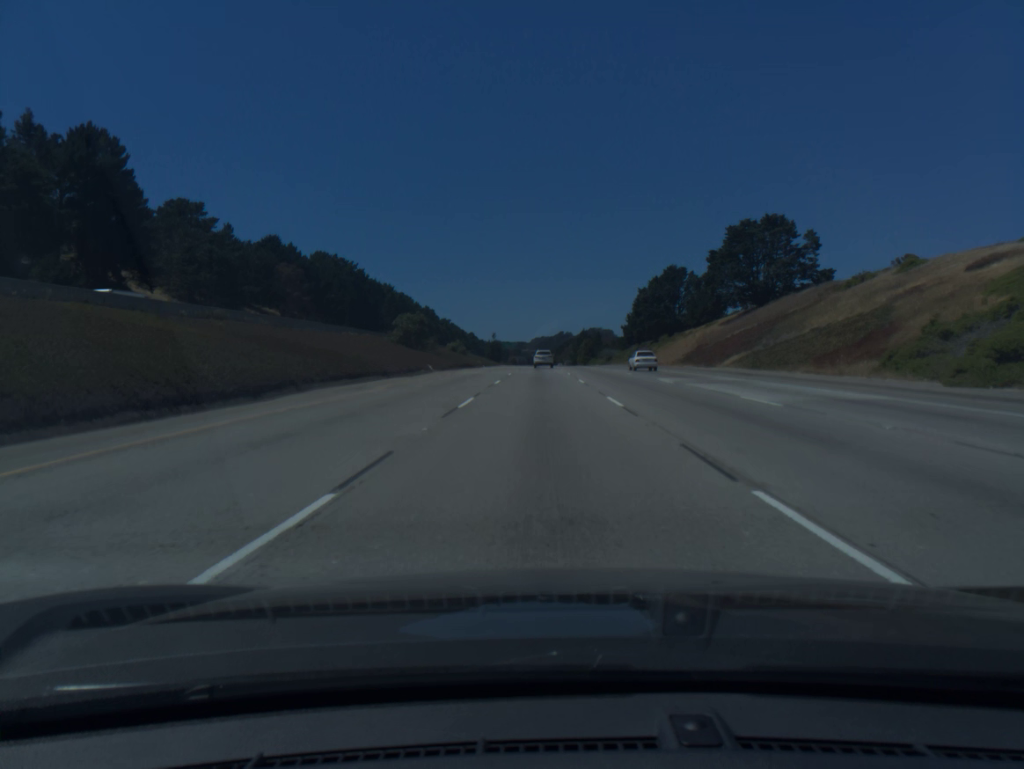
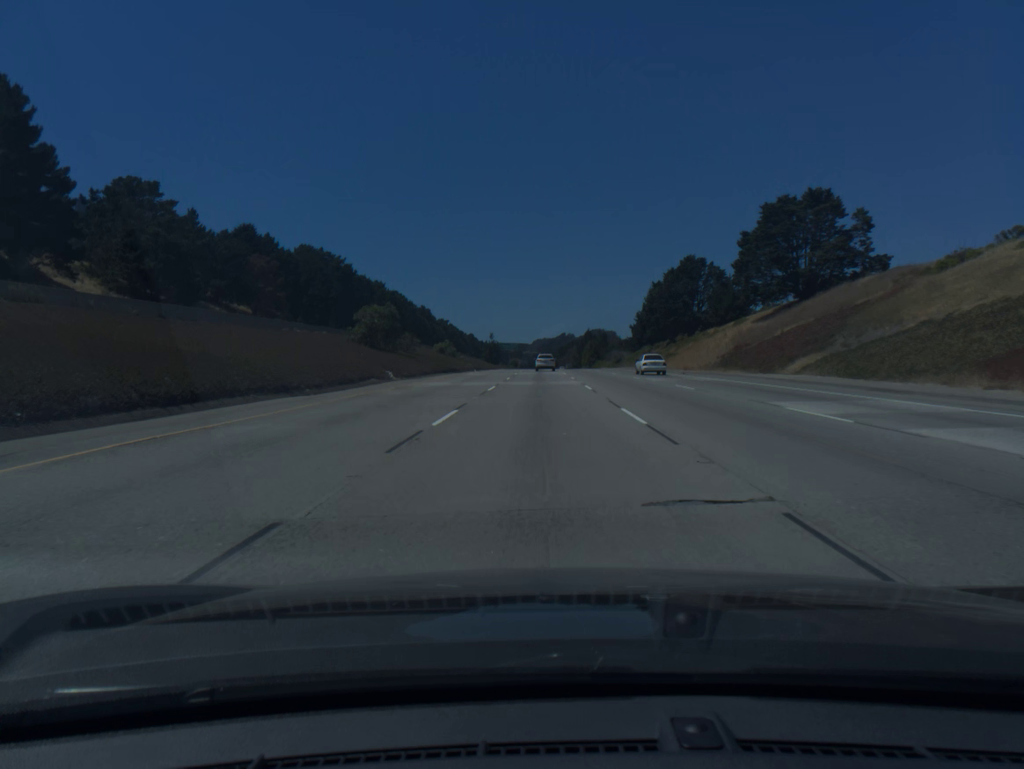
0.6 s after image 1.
(0.0, +18.6) m; 0°
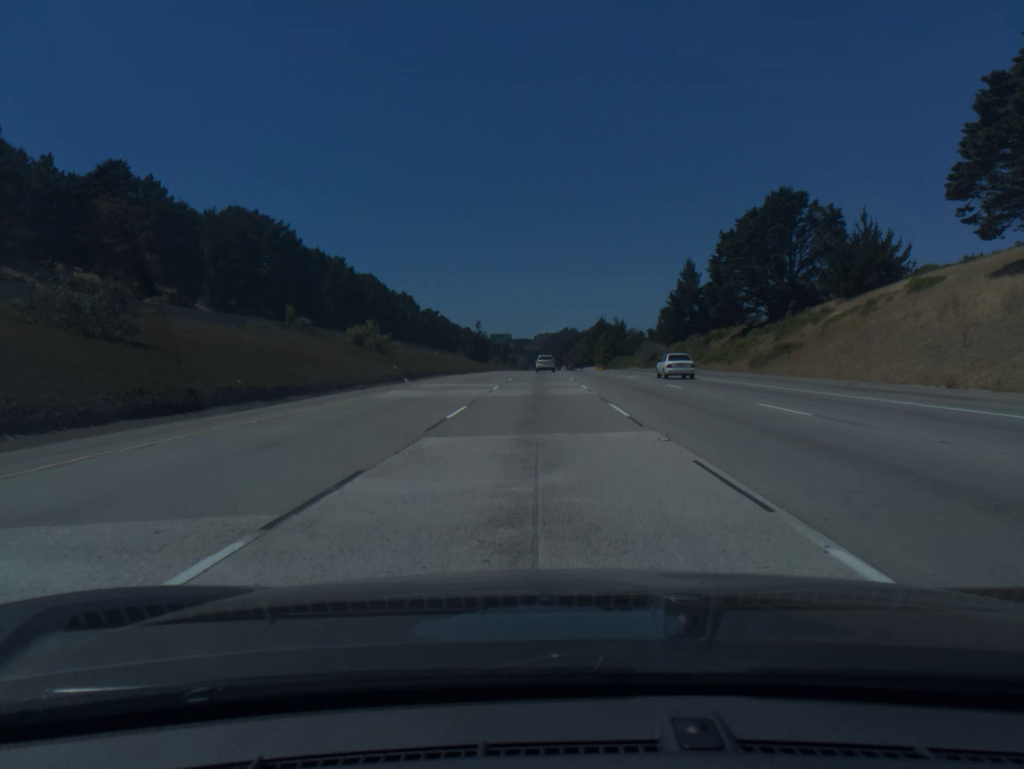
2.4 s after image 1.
(-0.1, +56.3) m; 0°
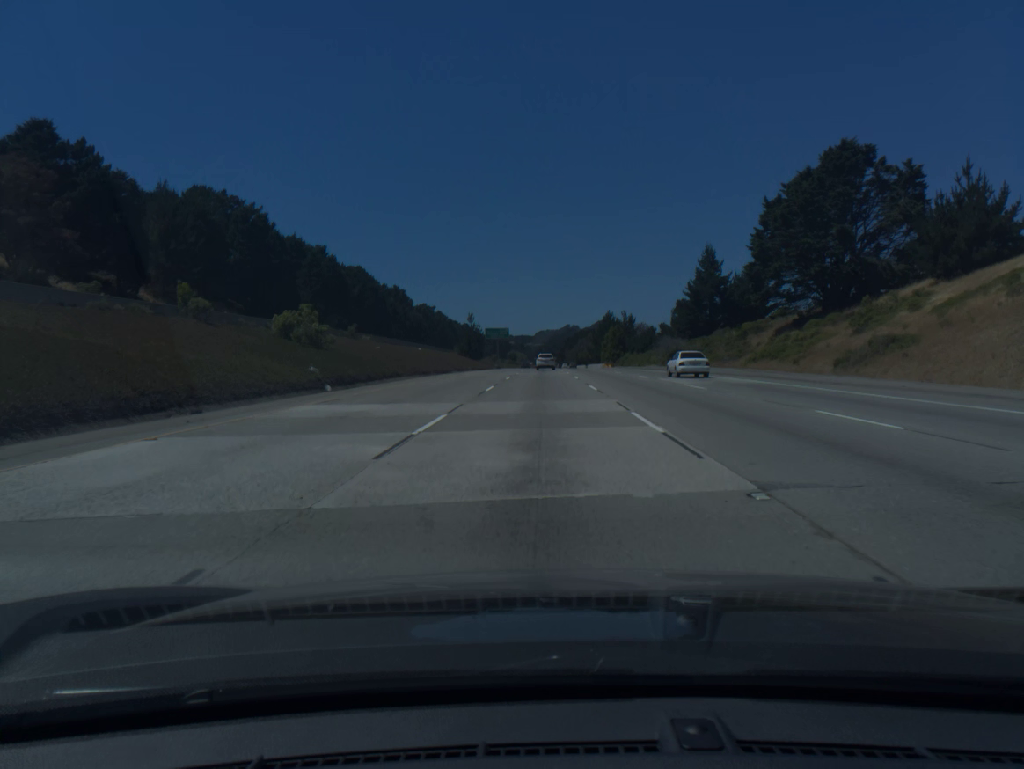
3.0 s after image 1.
(0.0, +18.8) m; 0°
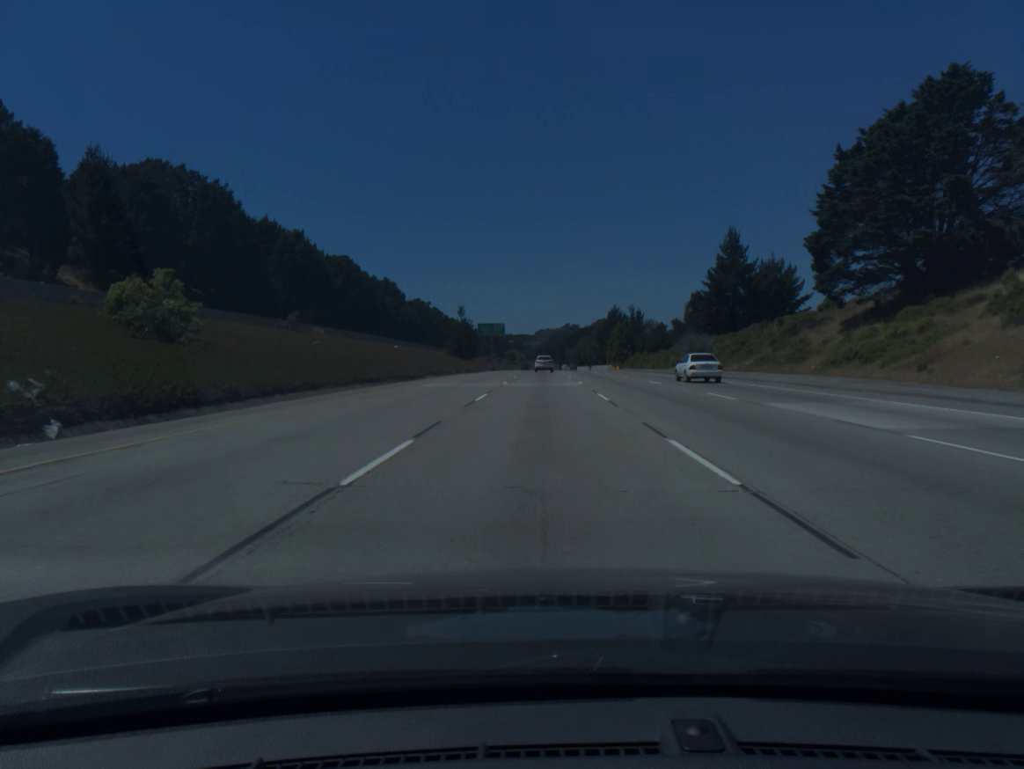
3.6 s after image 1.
(0.0, +18.9) m; 0°
